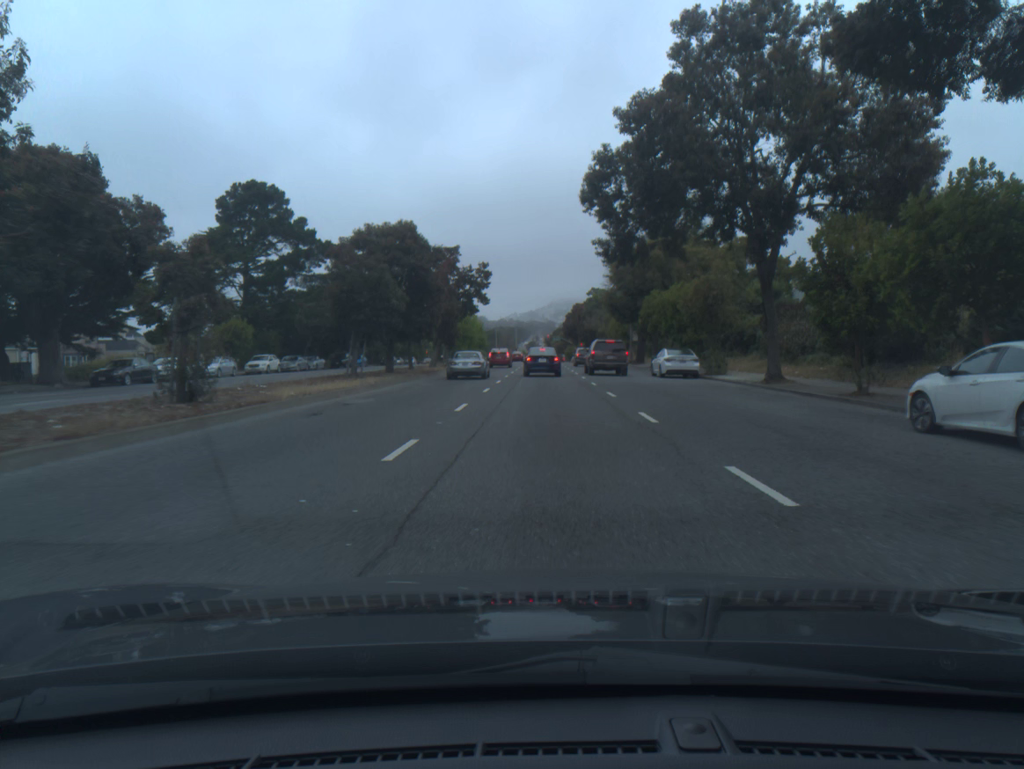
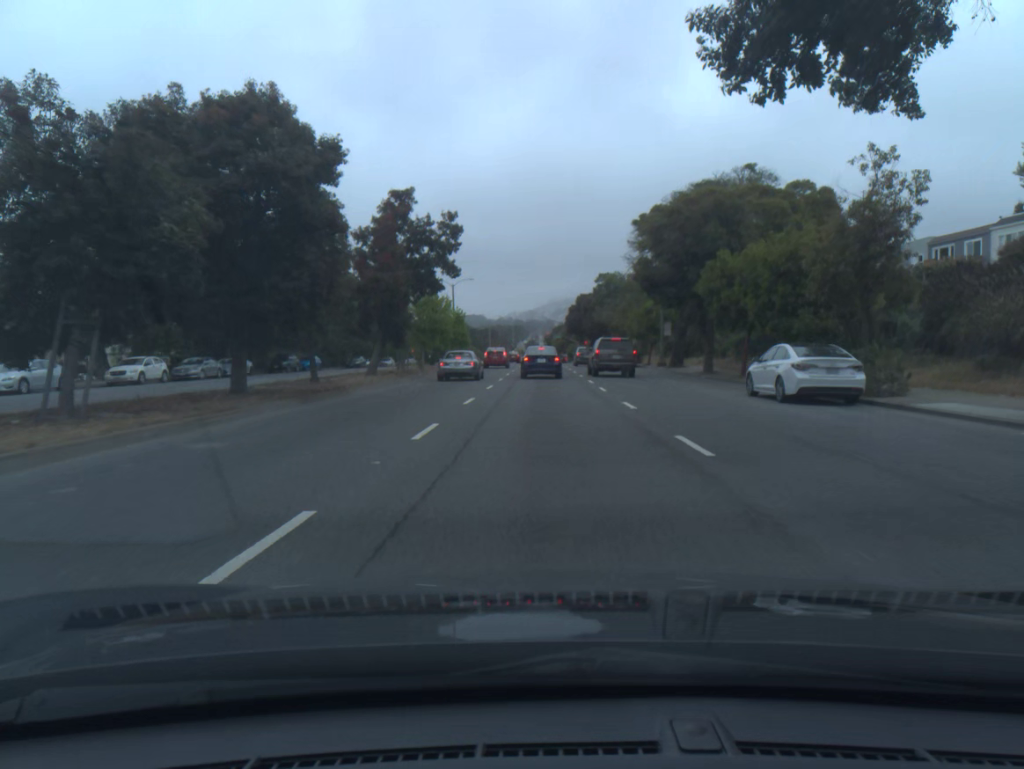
(0.0, +19.7) m; 0°
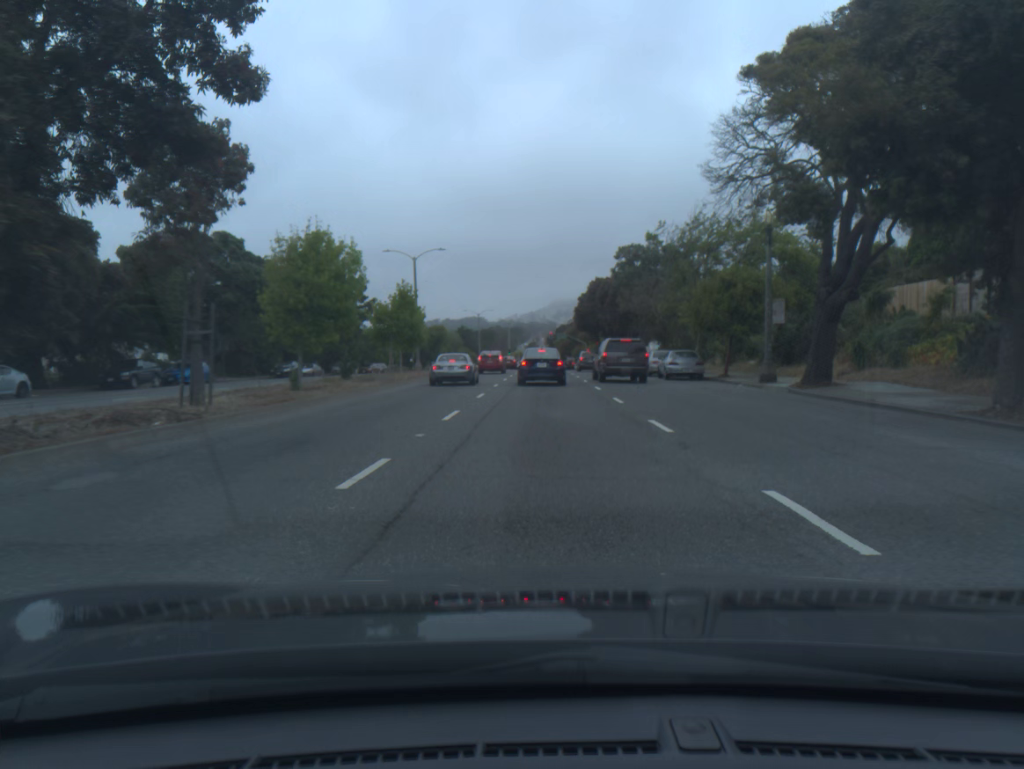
(-0.1, +25.8) m; 0°
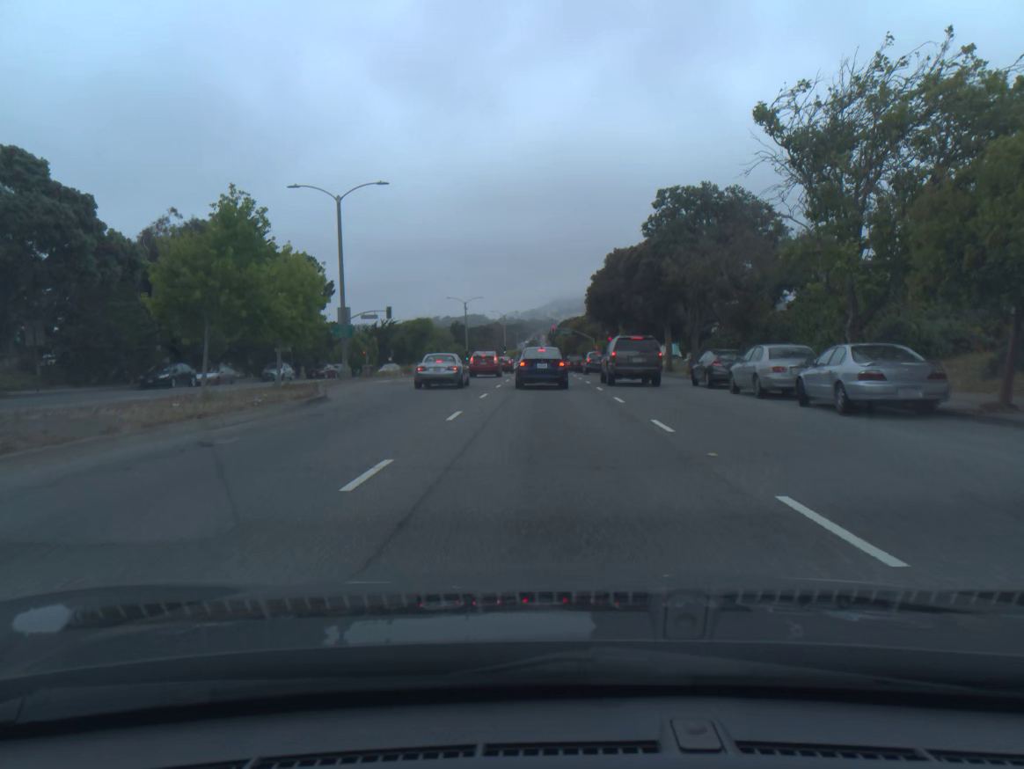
(-0.1, +22.2) m; 0°
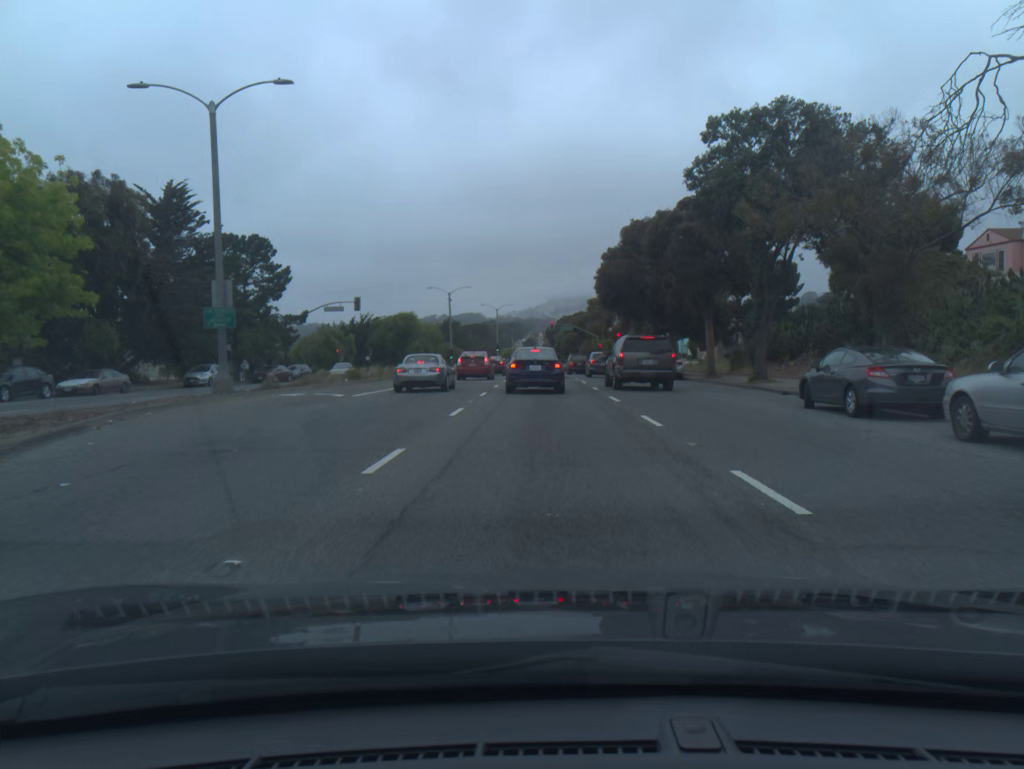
(0.0, +13.7) m; 0°
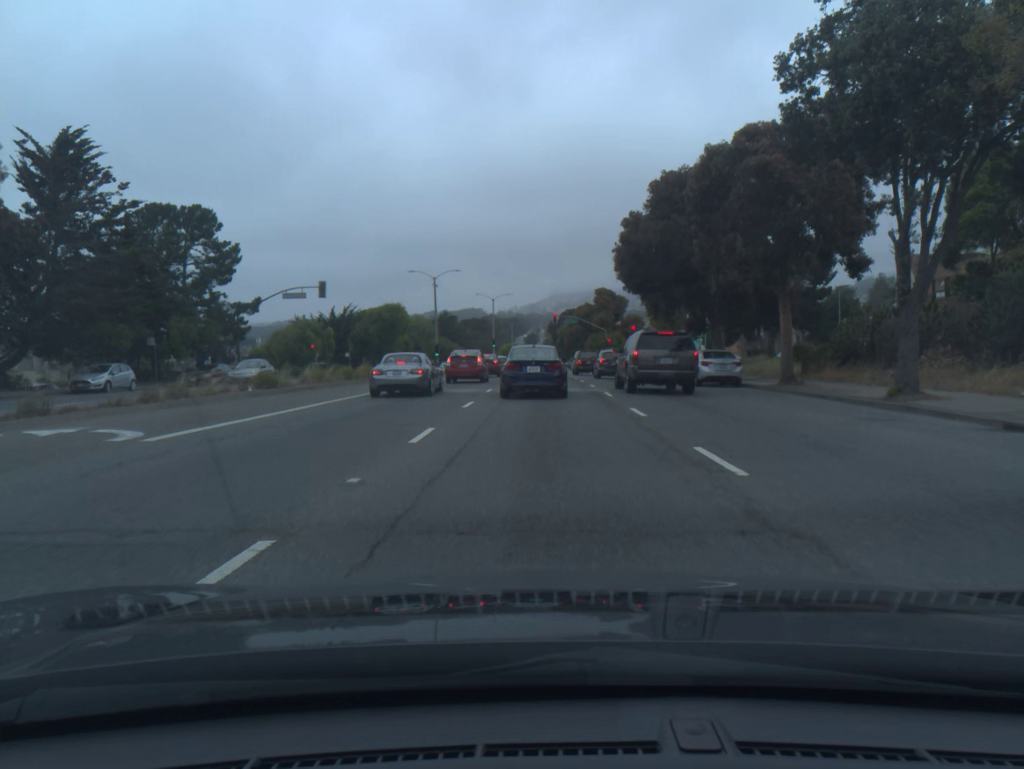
(0.0, +12.2) m; 0°
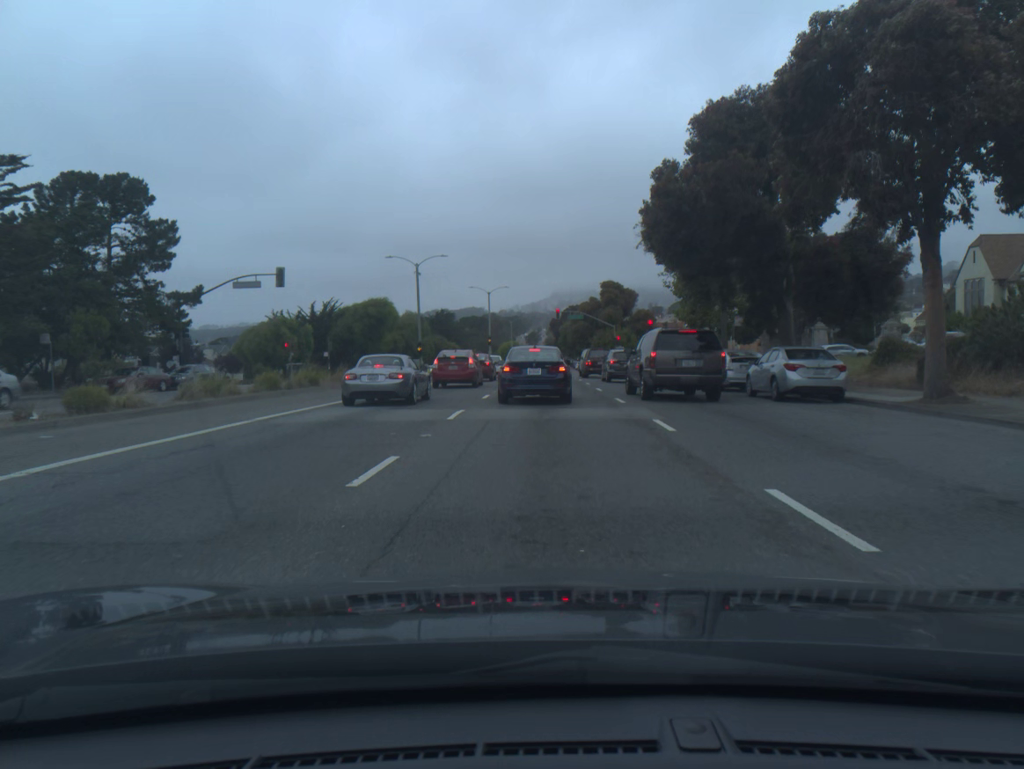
(0.0, +10.4) m; 0°
